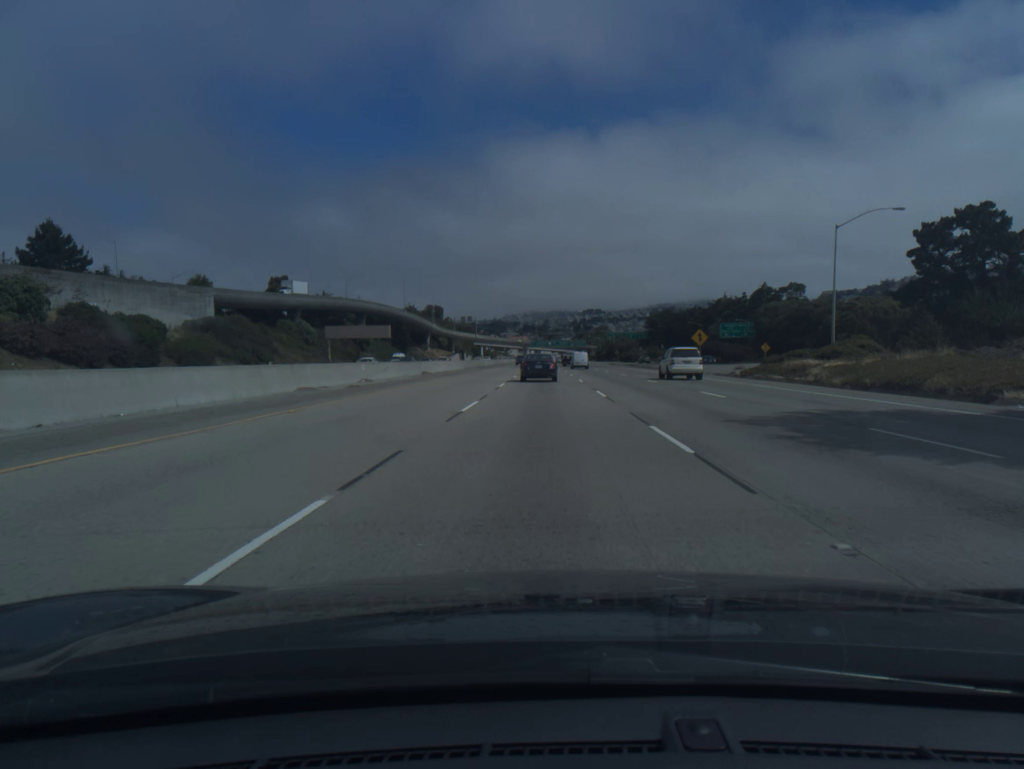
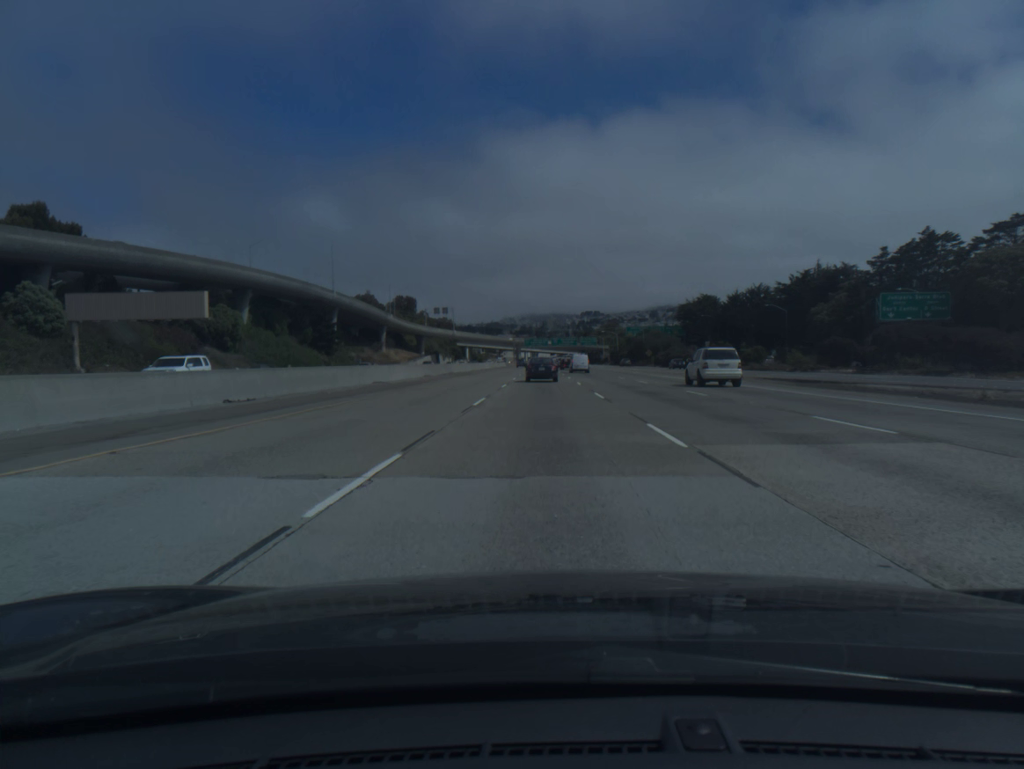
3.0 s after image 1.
(-0.1, +84.5) m; 0°
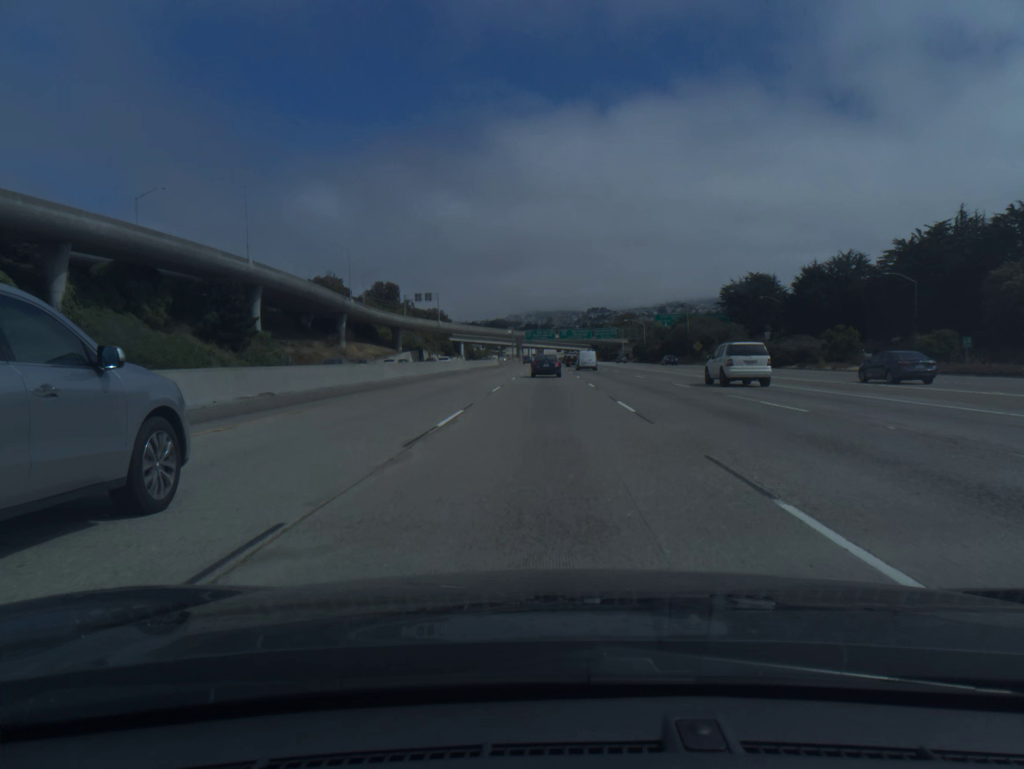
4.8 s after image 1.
(-0.2, +50.9) m; 0°
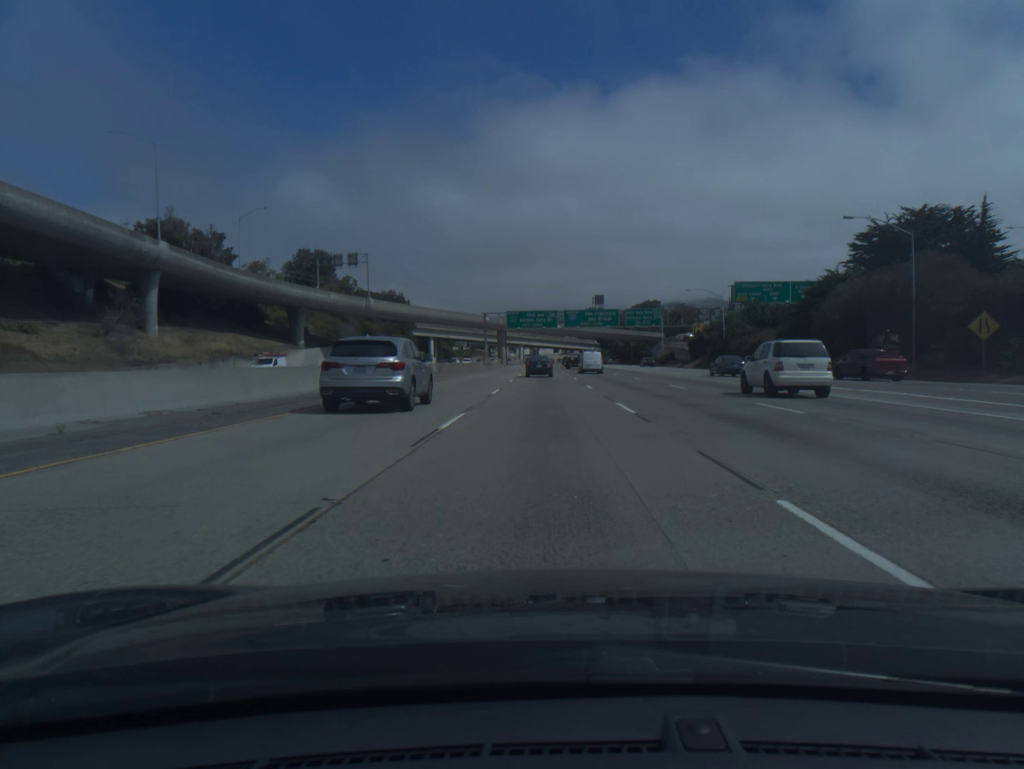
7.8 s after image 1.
(+0.1, +85.0) m; 0°
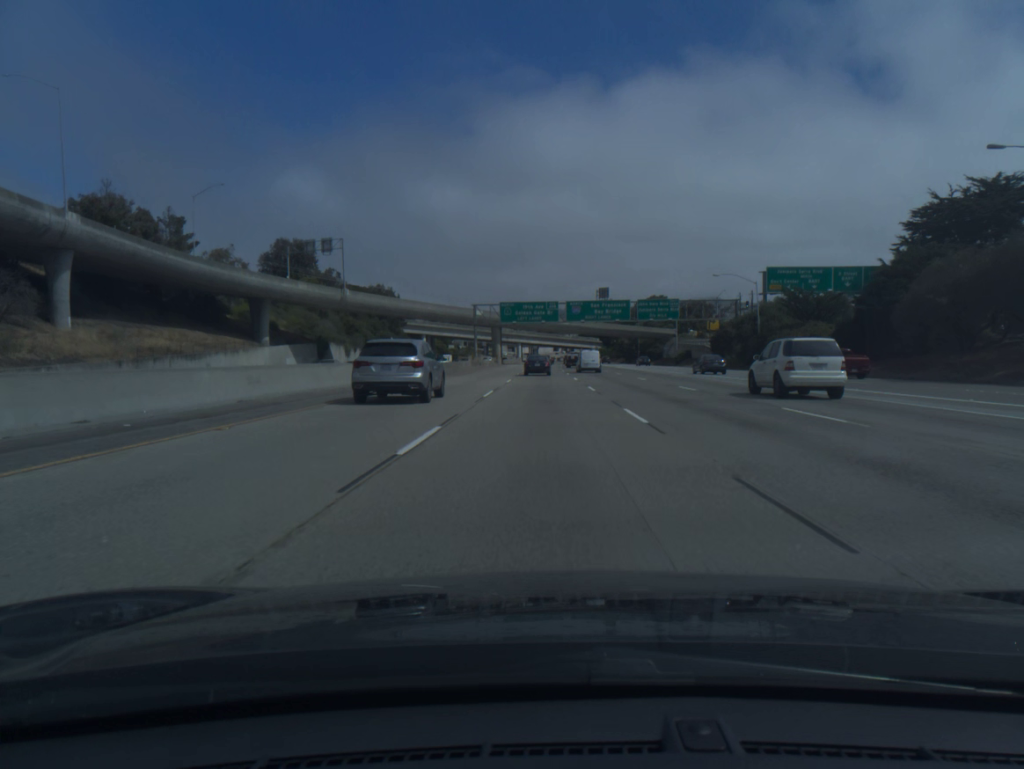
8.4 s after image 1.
(0.0, +17.1) m; 0°
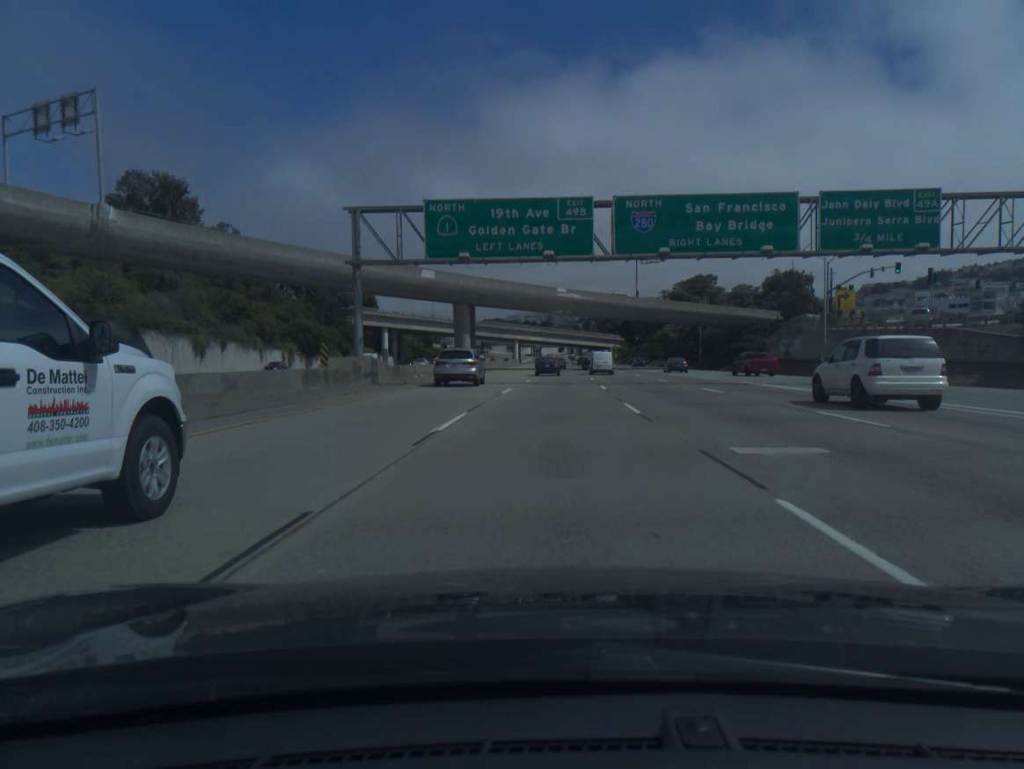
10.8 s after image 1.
(-0.2, +68.5) m; 0°
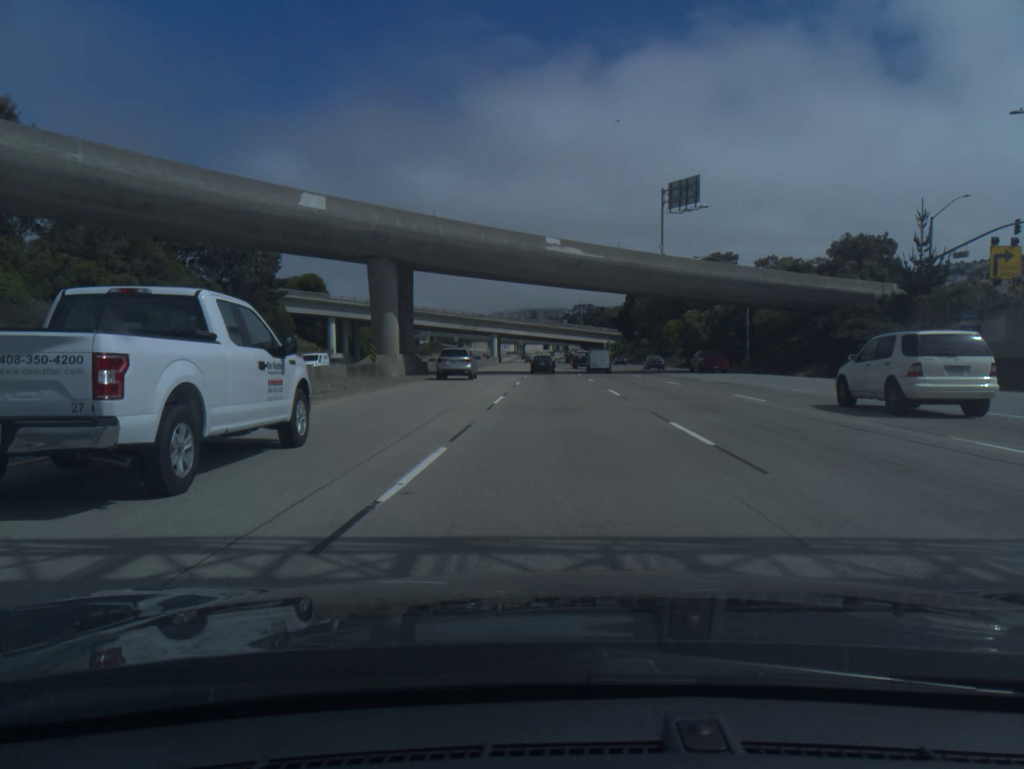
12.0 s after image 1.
(+0.2, +34.5) m; +1°
